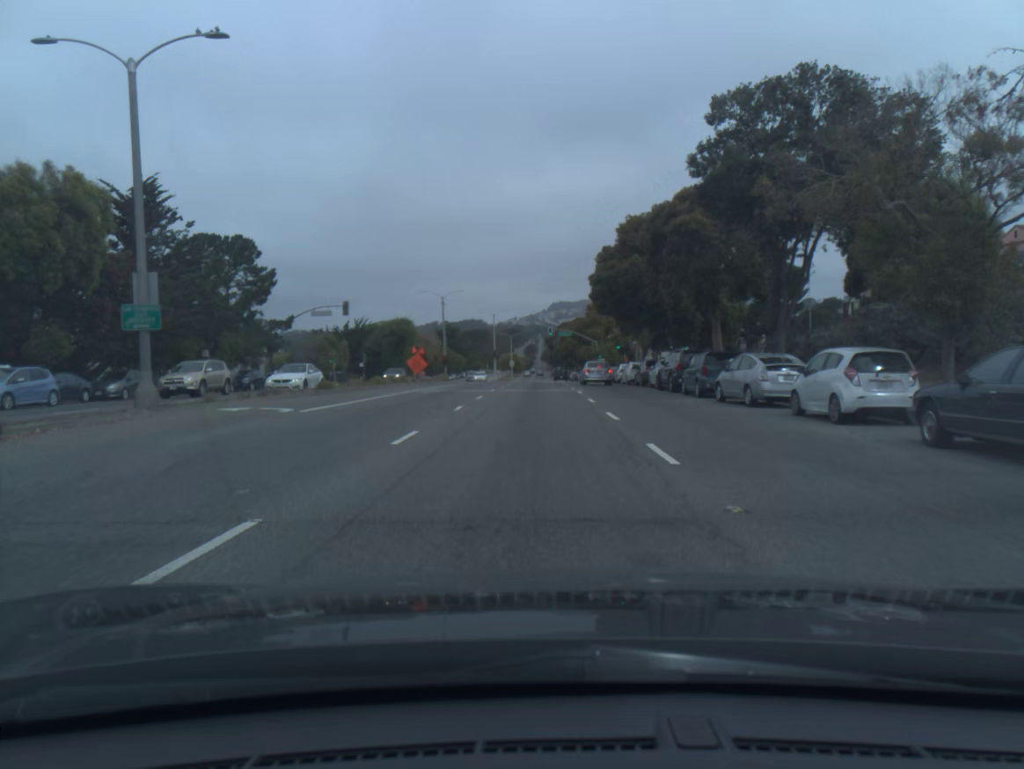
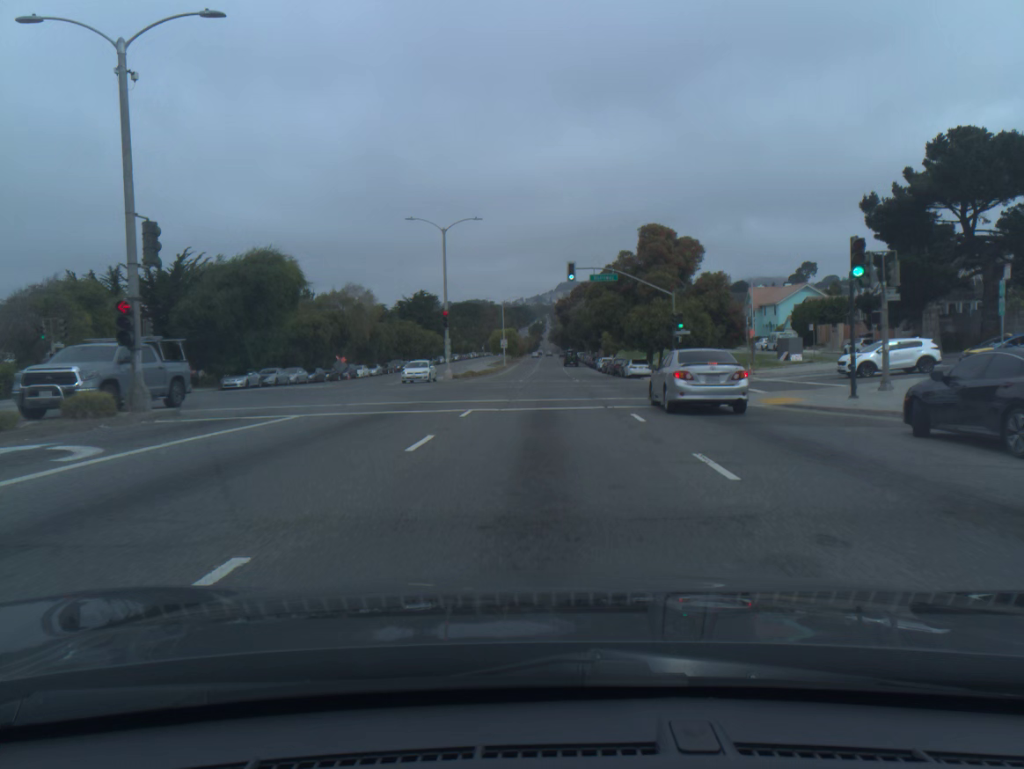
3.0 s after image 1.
(-0.2, +59.3) m; -1°
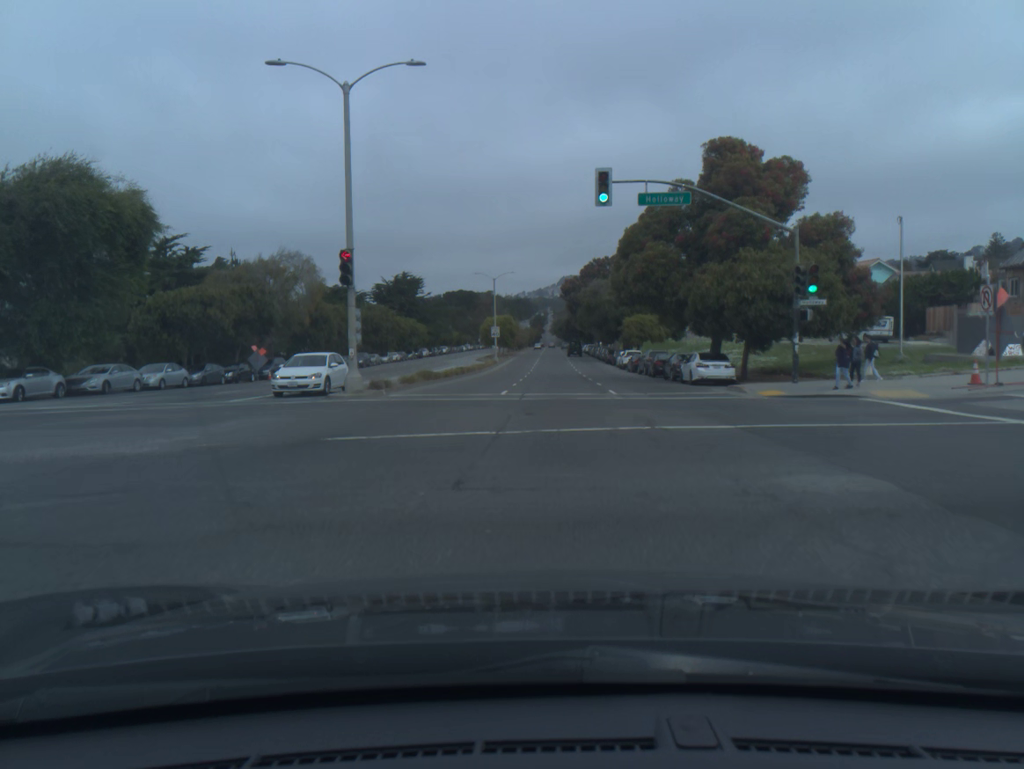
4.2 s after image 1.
(0.0, +24.5) m; 0°
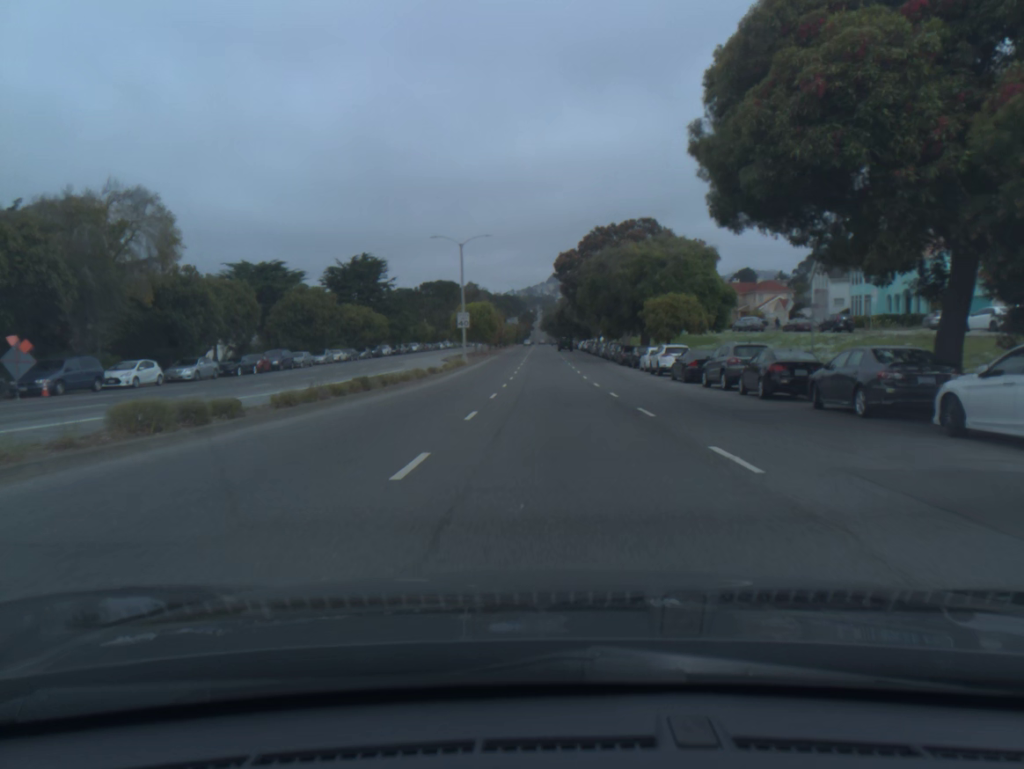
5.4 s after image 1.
(+0.2, +25.0) m; +1°
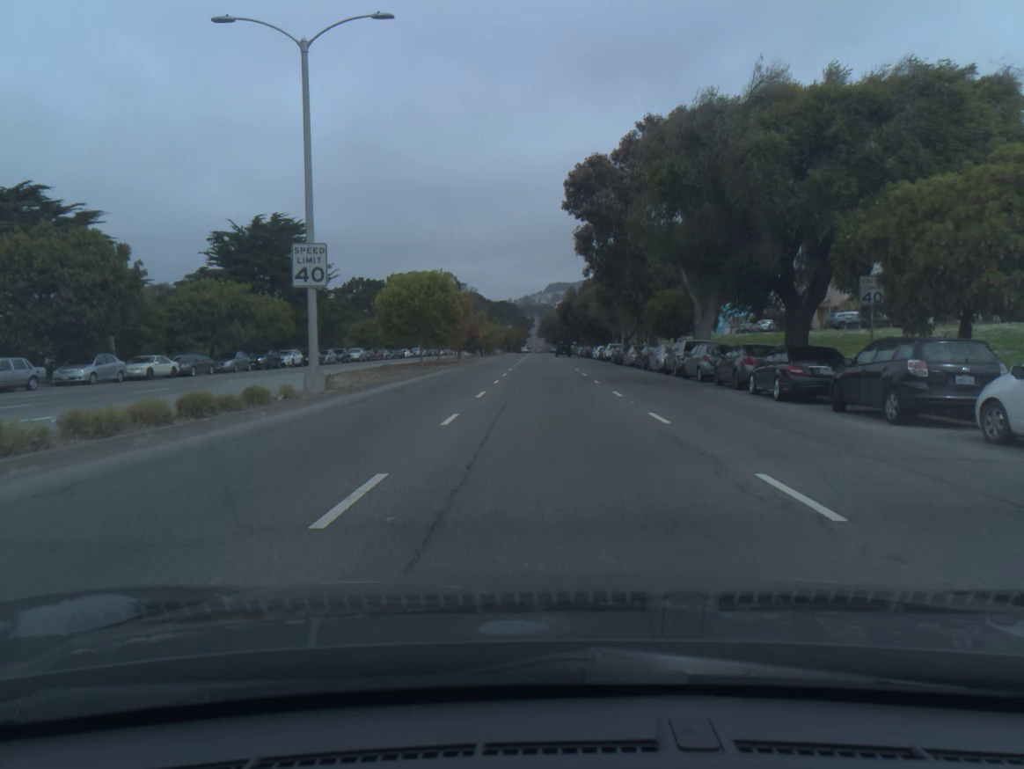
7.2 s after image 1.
(+0.2, +38.8) m; 0°
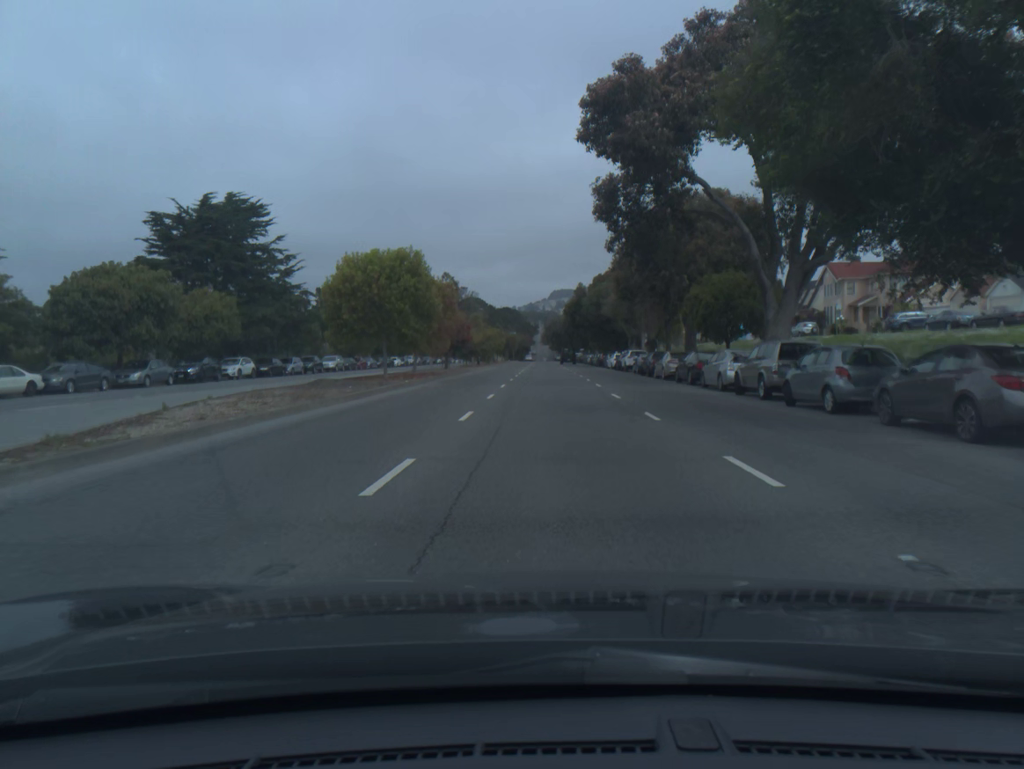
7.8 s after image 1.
(0.0, +13.1) m; 0°
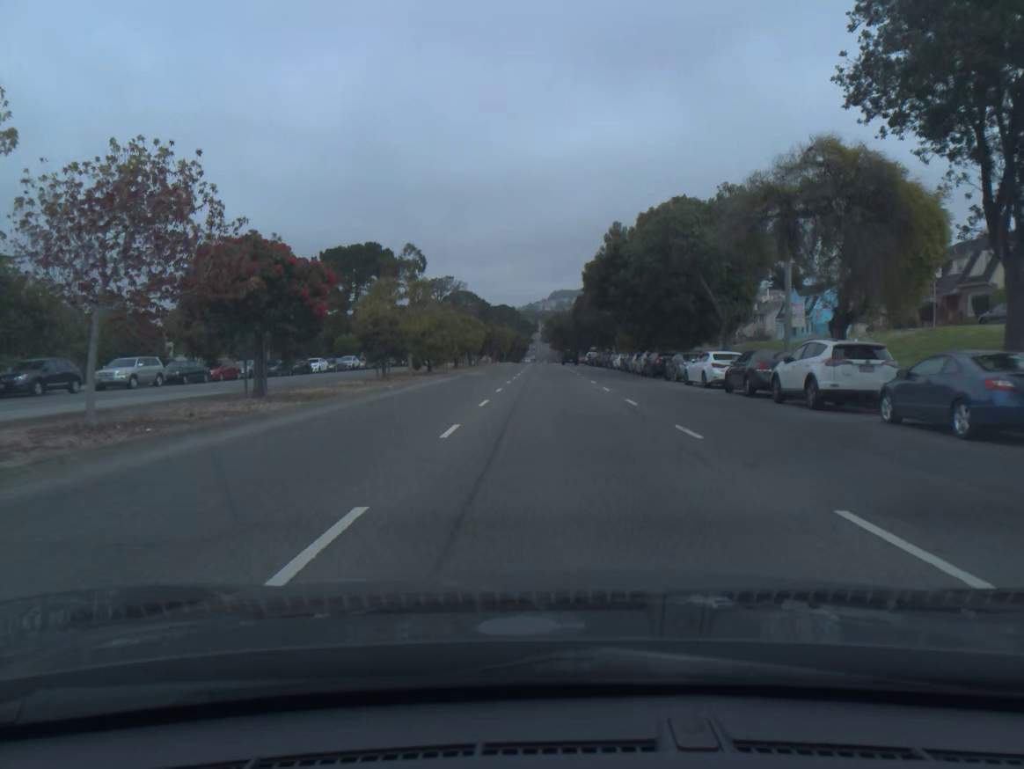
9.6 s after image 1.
(0.0, +39.5) m; 0°
